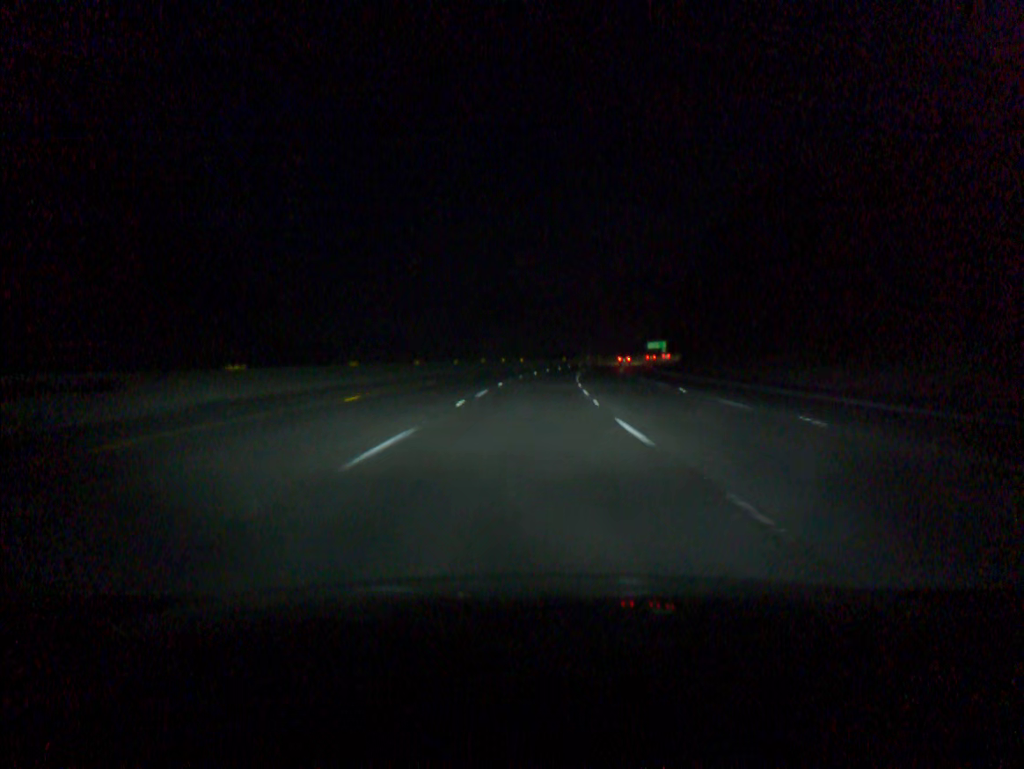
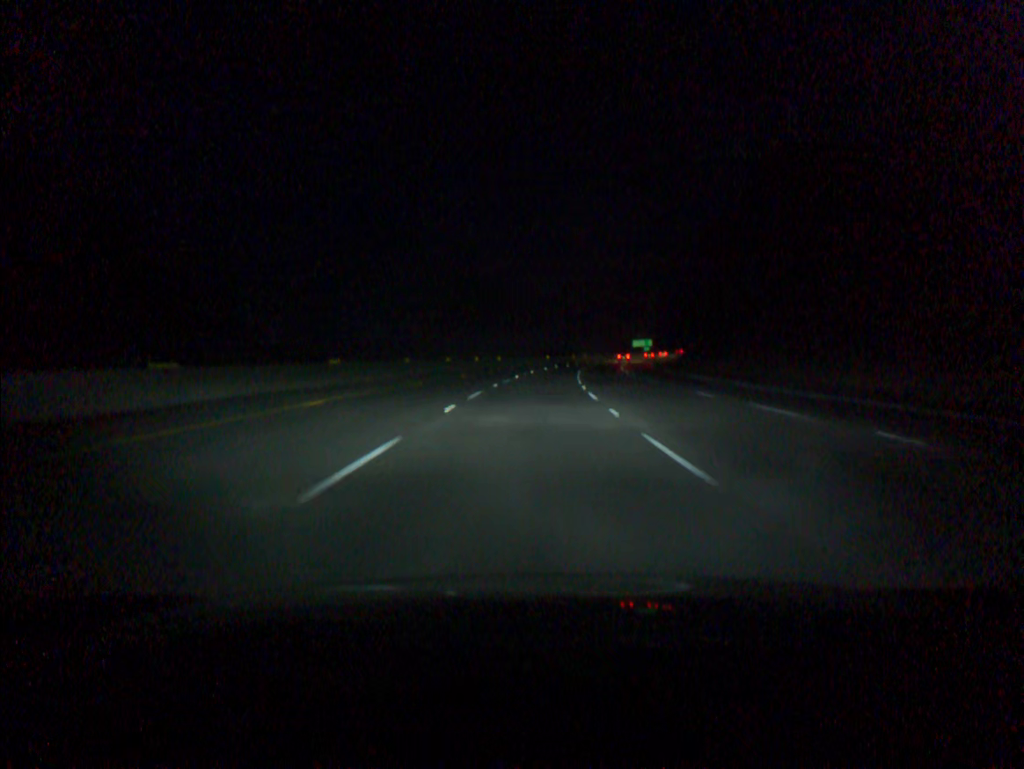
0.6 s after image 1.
(+0.2, +18.3) m; +2°
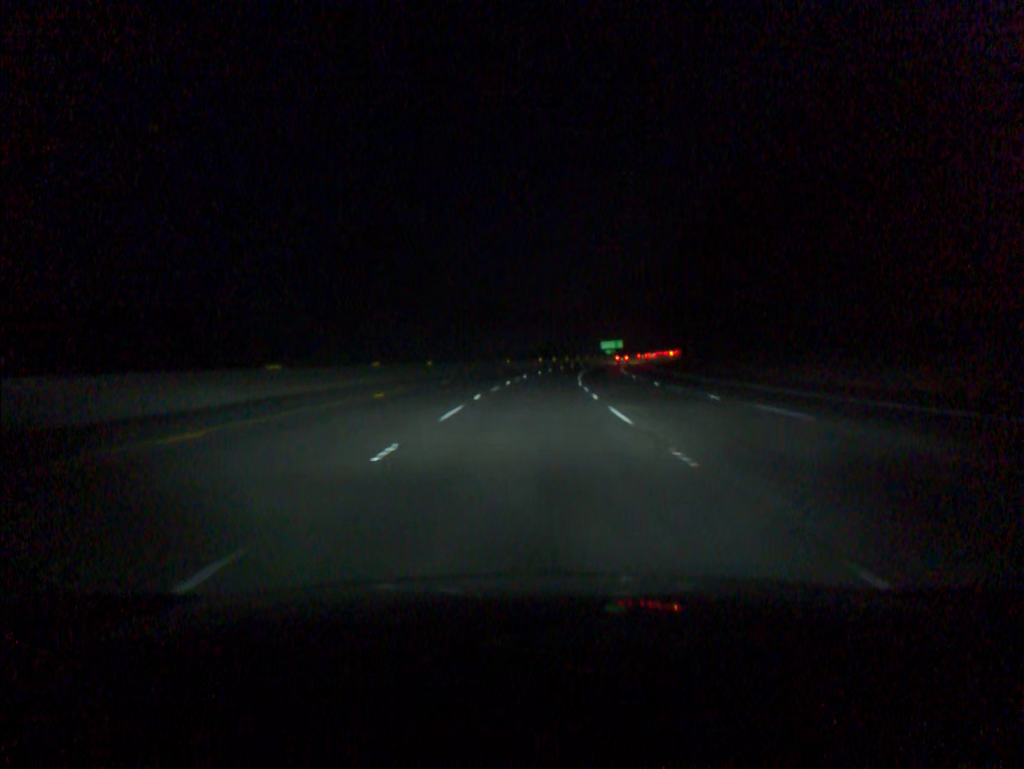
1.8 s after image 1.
(+1.0, +36.5) m; +3°
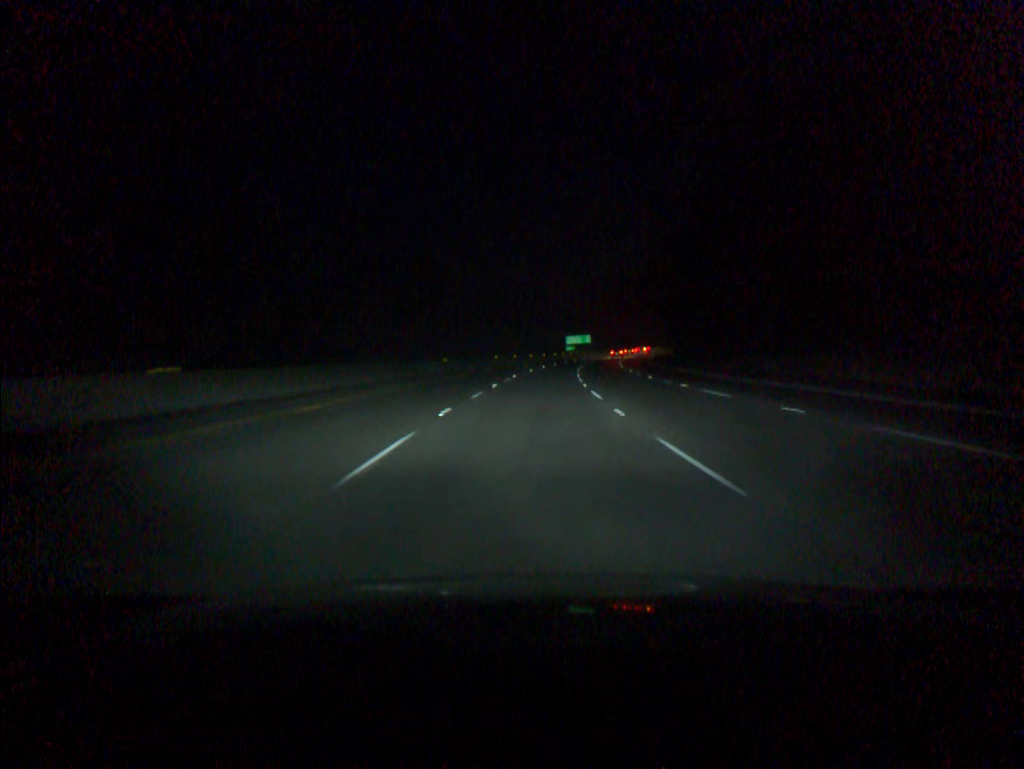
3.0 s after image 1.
(+1.0, +36.5) m; +3°
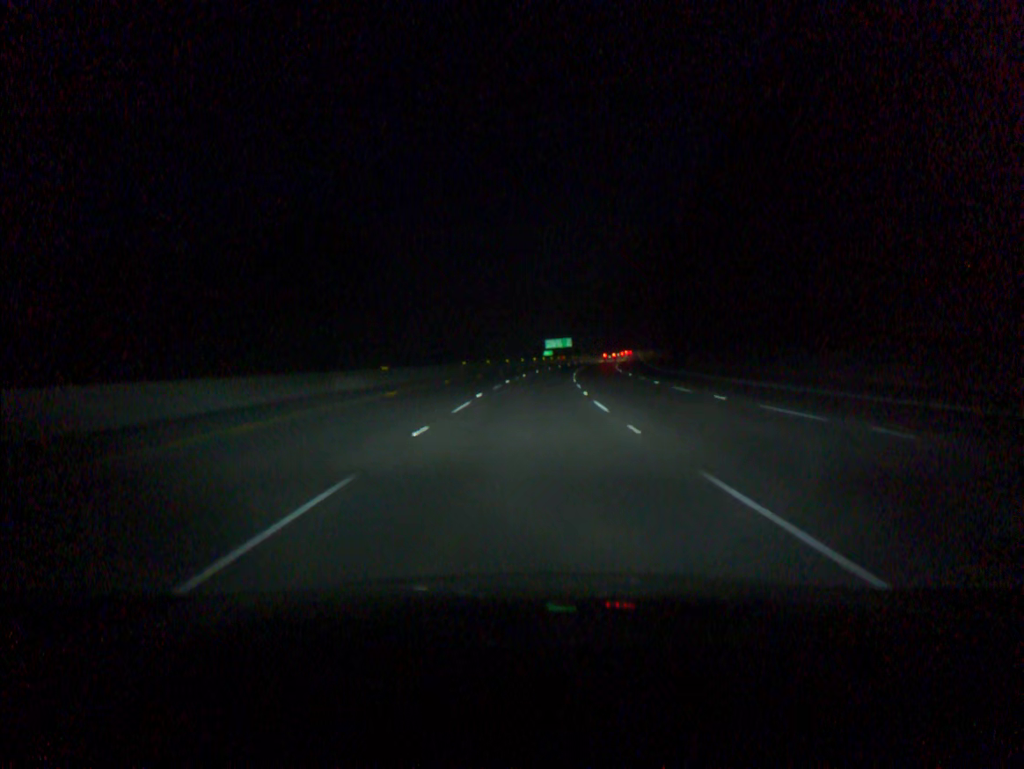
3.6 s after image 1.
(+0.2, +18.3) m; +2°
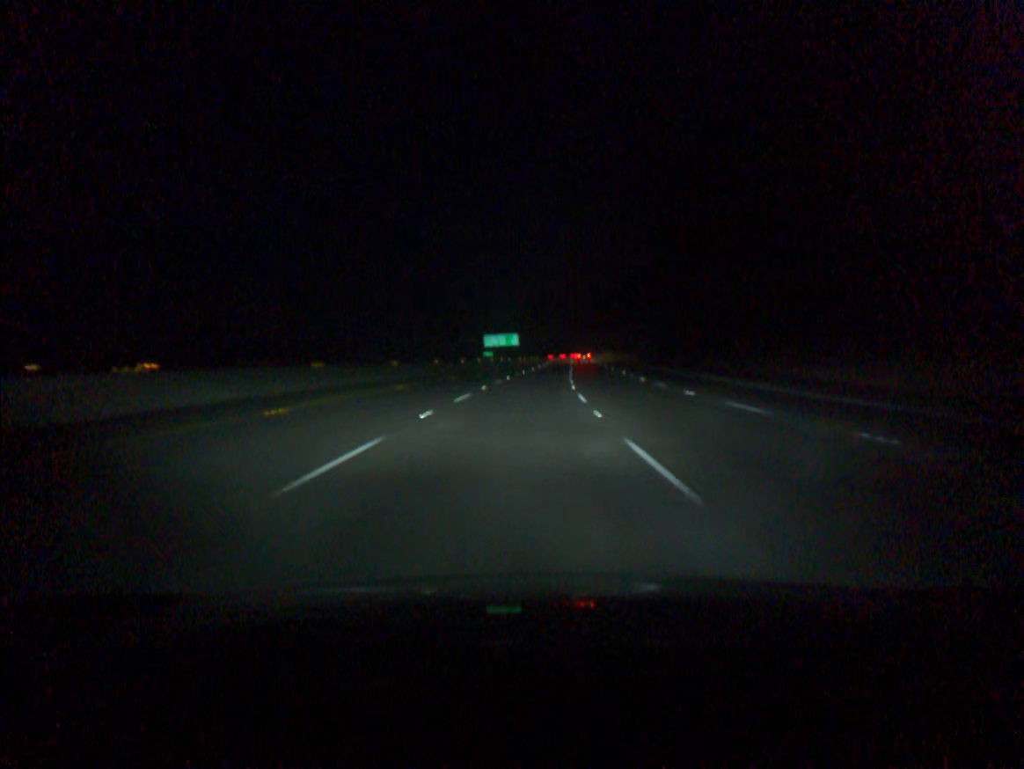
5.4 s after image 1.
(+2.3, +54.8) m; +4°
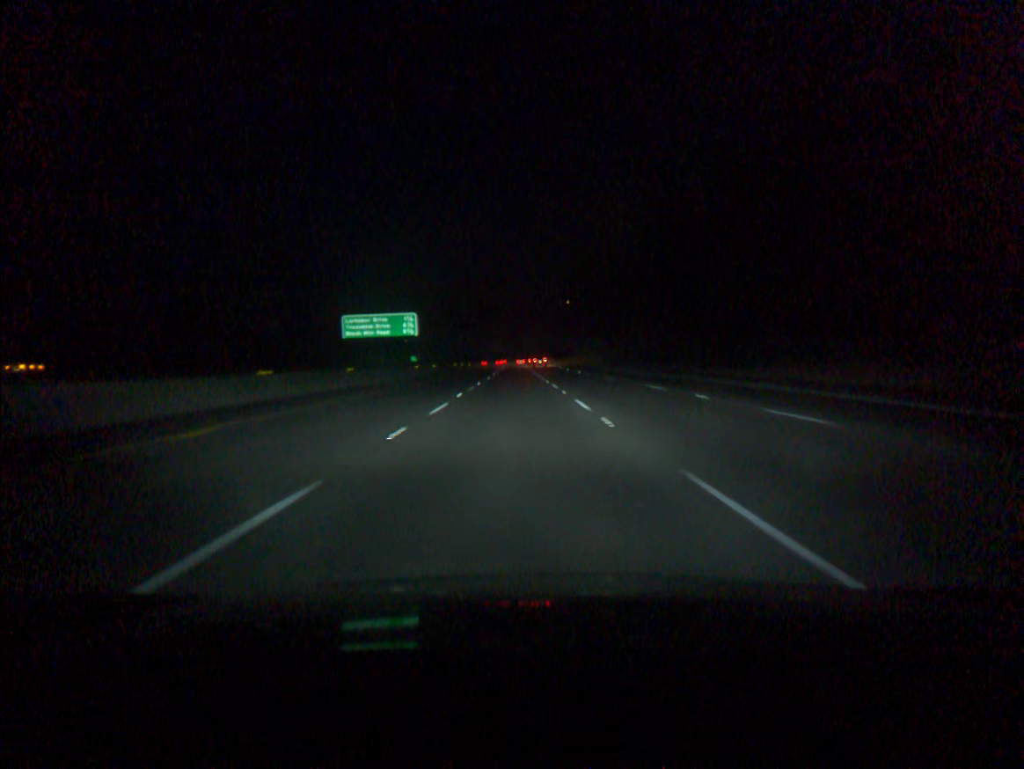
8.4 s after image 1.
(+4.3, +91.2) m; +4°
